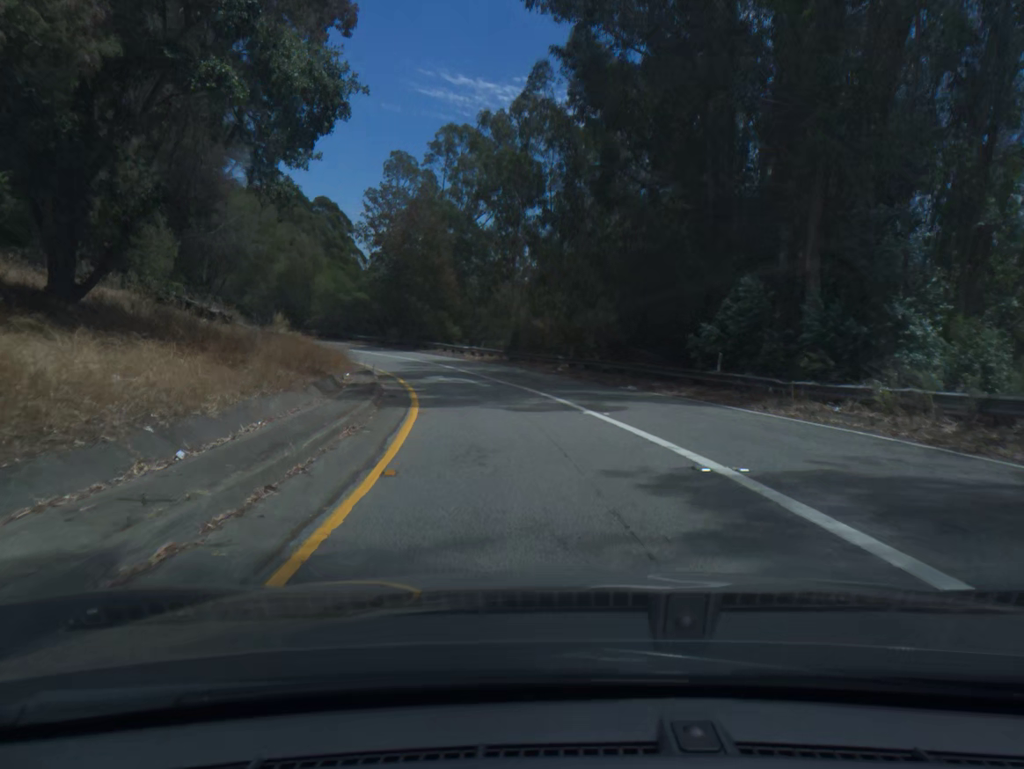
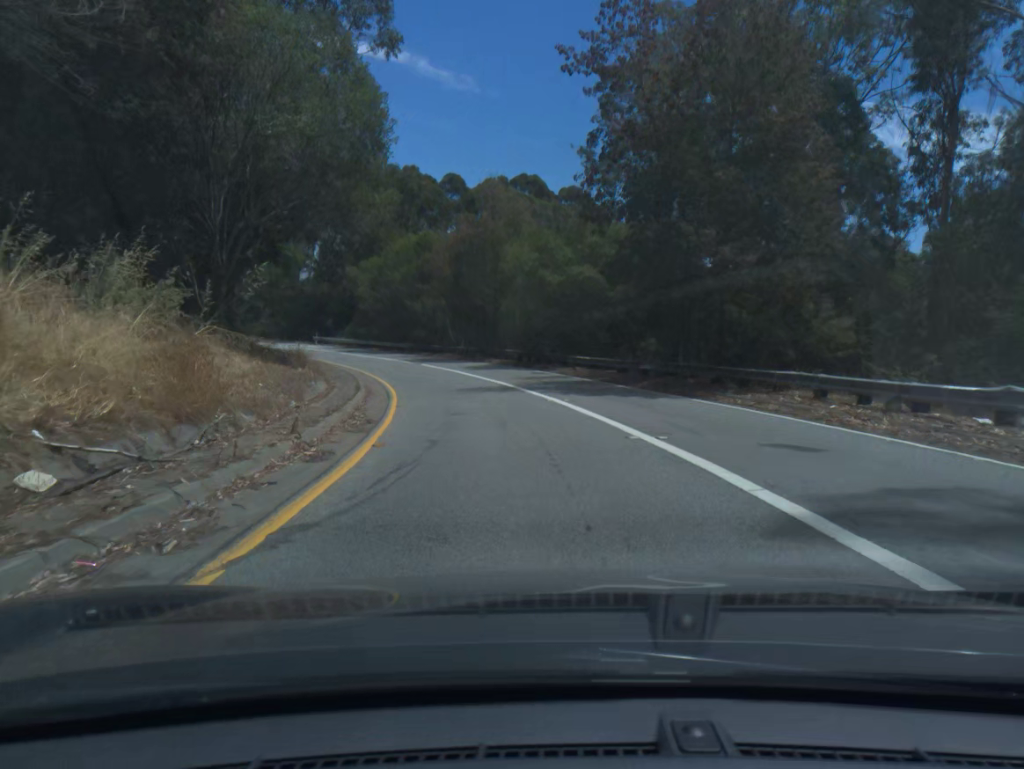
(-6.9, +40.8) m; -19°
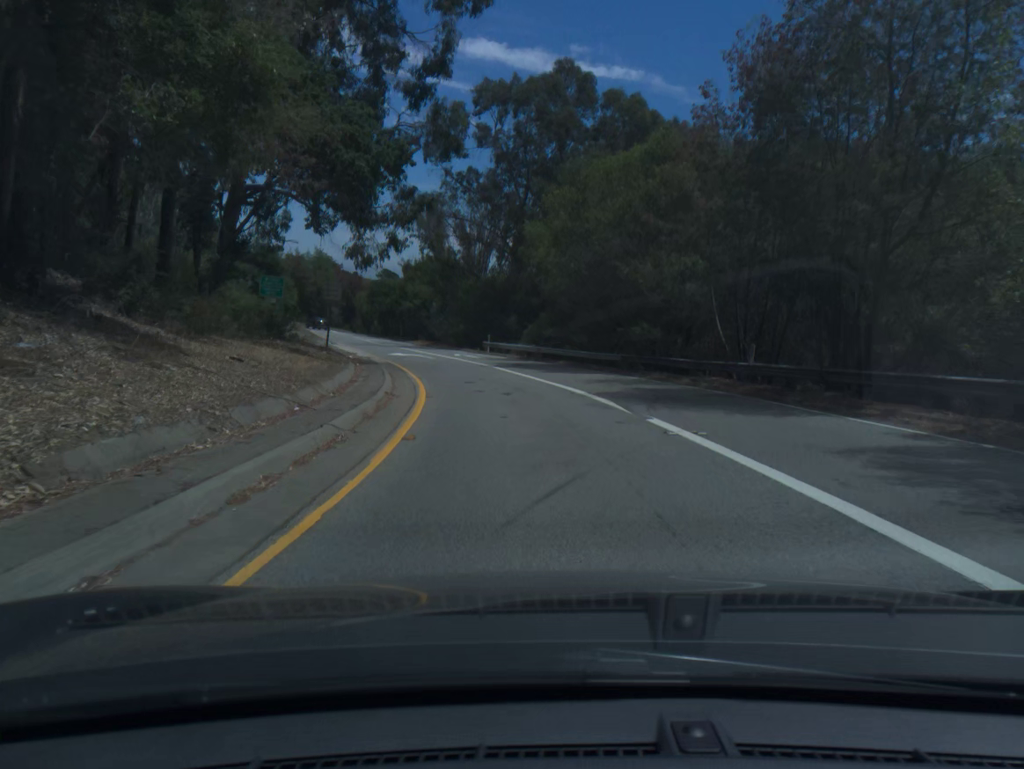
(-4.6, +31.2) m; -16°
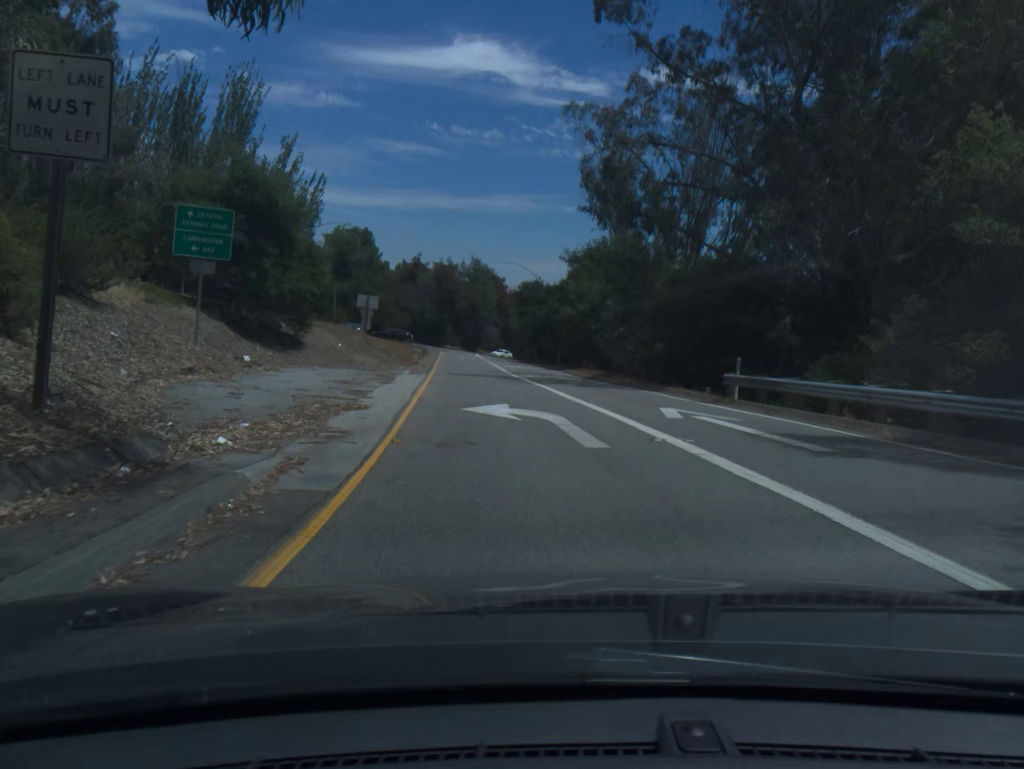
(-3.7, +31.1) m; -13°
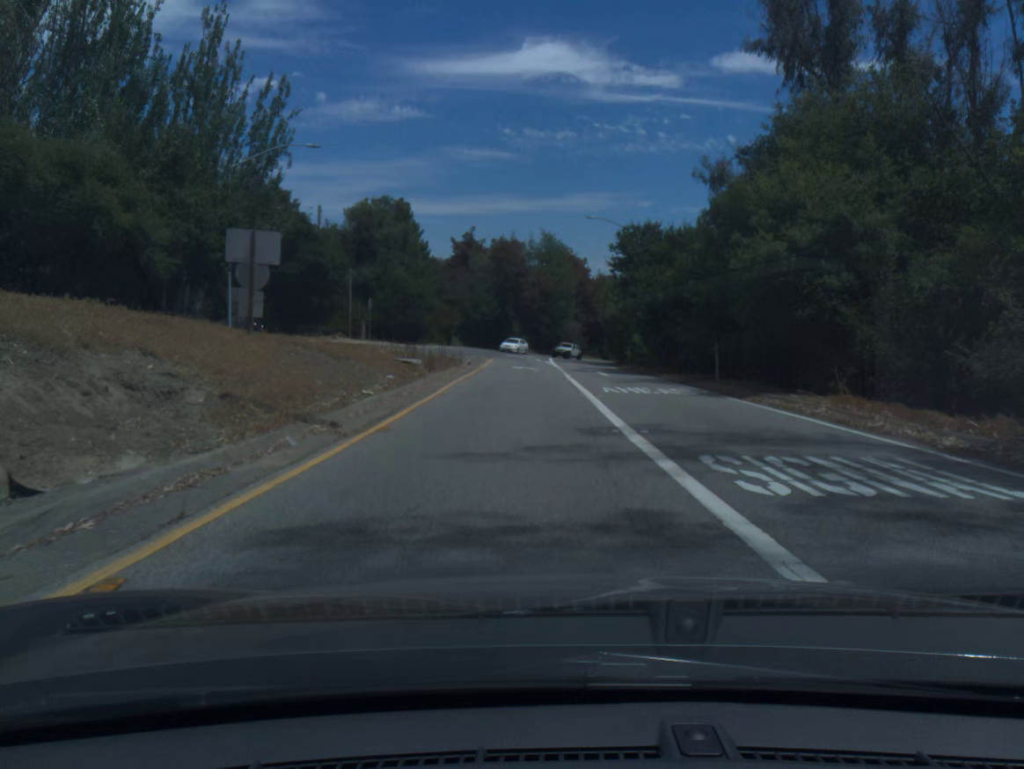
(-1.6, +29.1) m; -6°
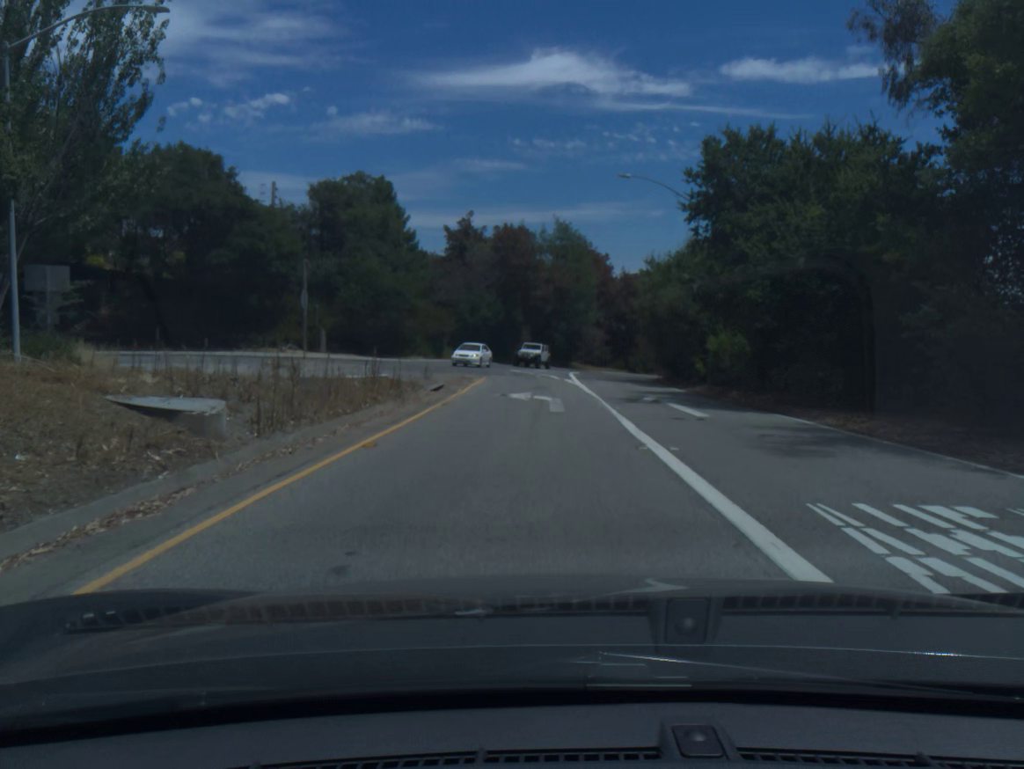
(-0.2, +16.8) m; -1°
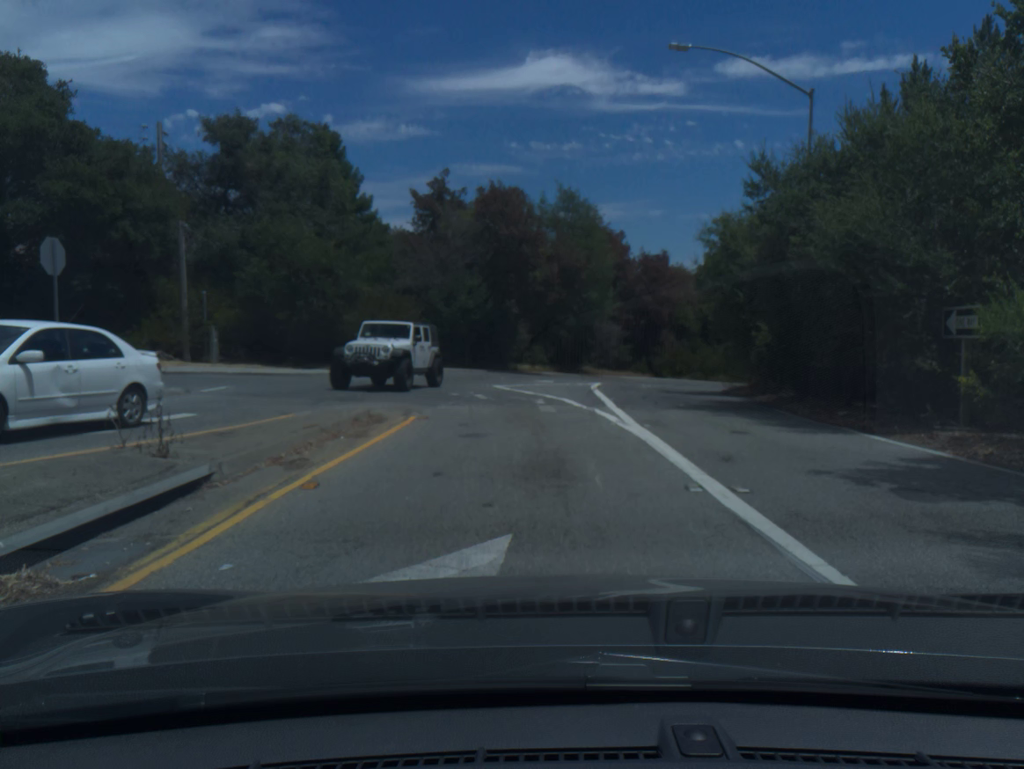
(0.0, +17.9) m; 0°
